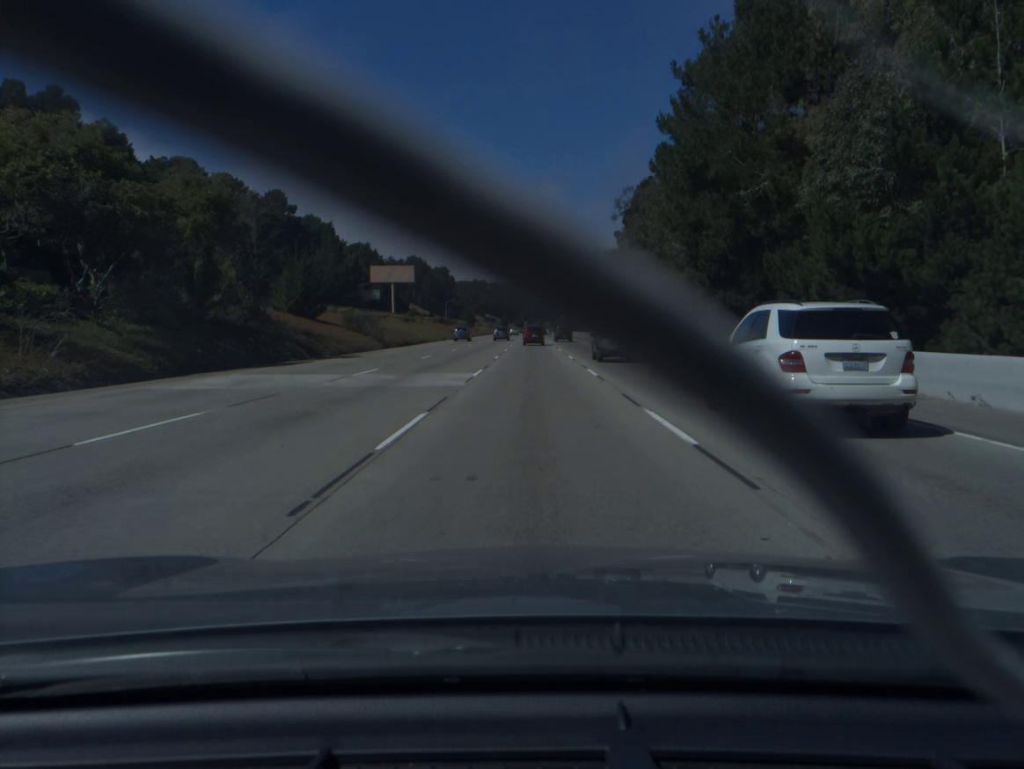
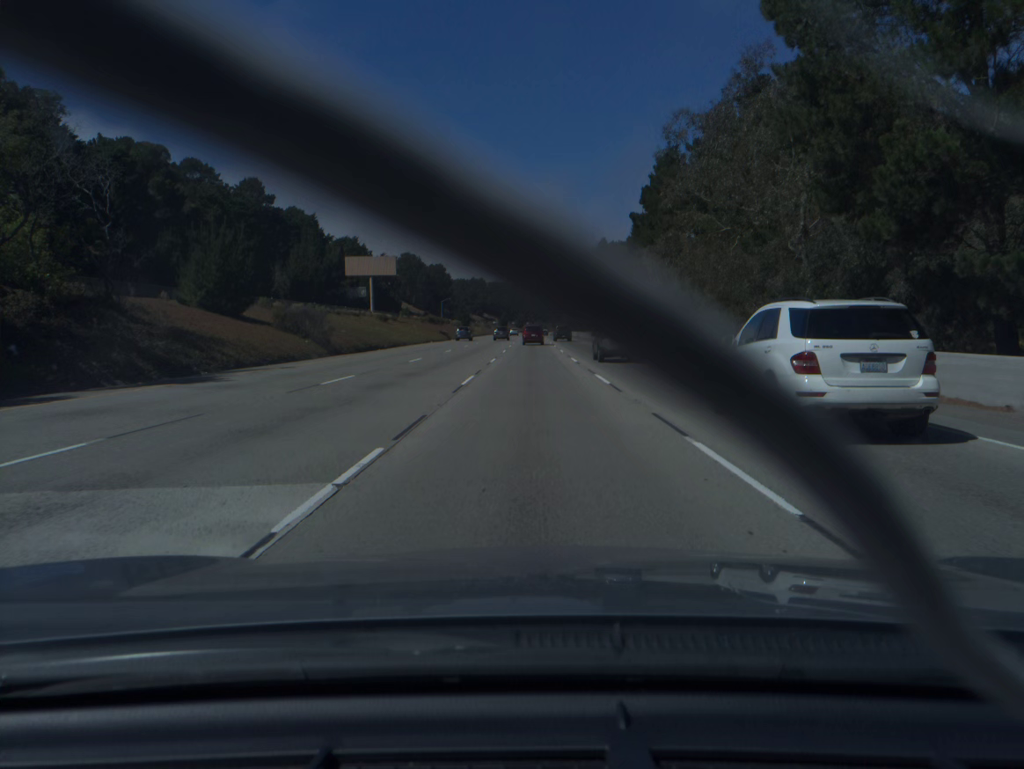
(0.0, +18.3) m; 0°
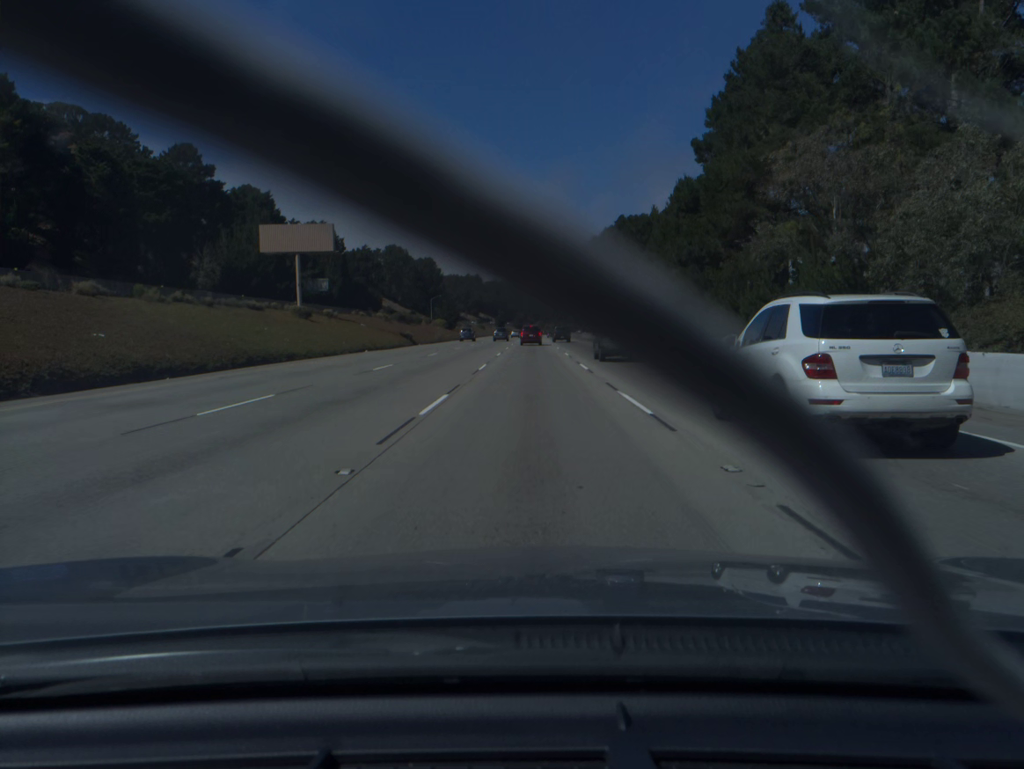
(0.0, +36.6) m; 0°
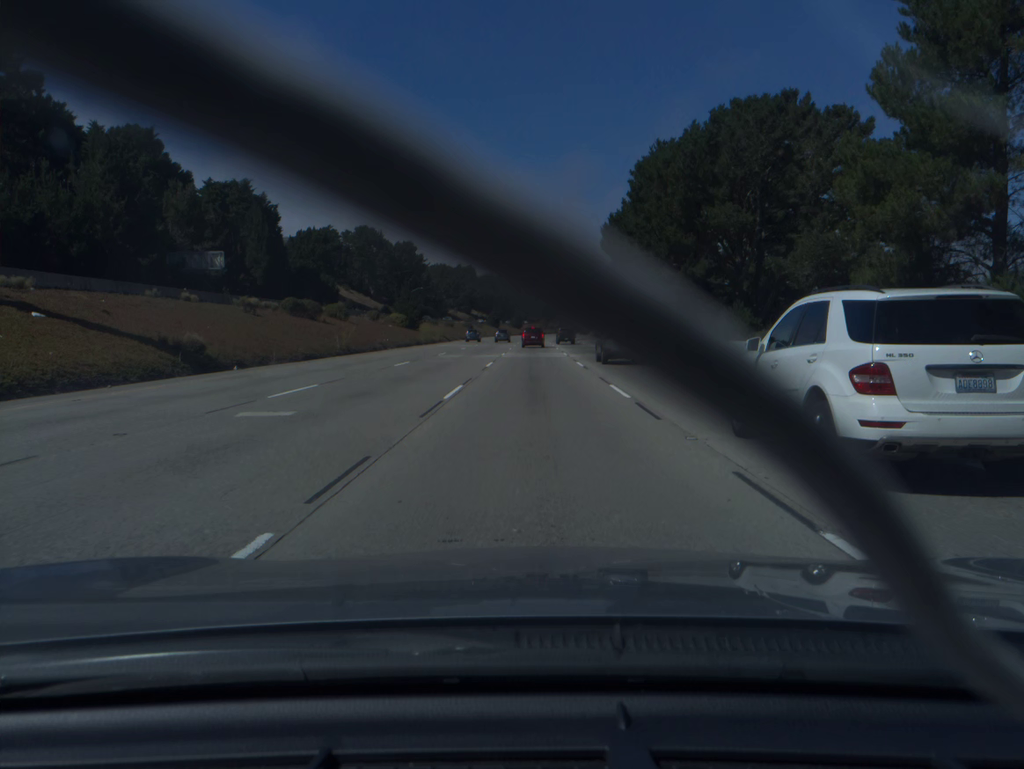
(-0.1, +55.0) m; 0°
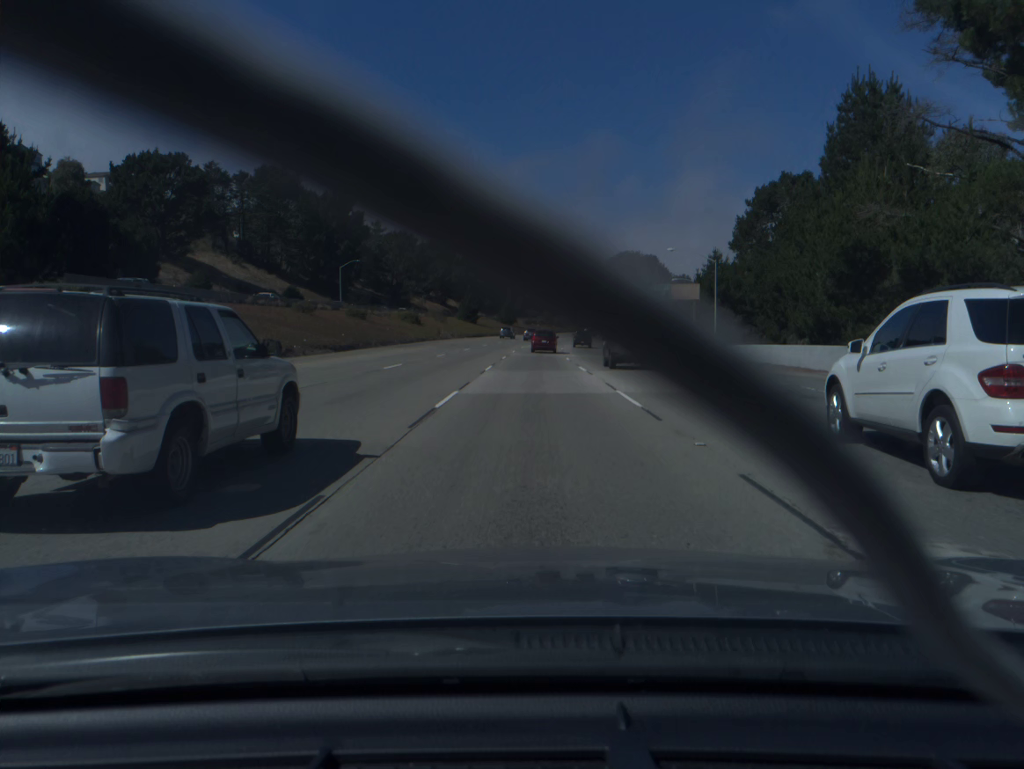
(+0.2, +89.6) m; 0°
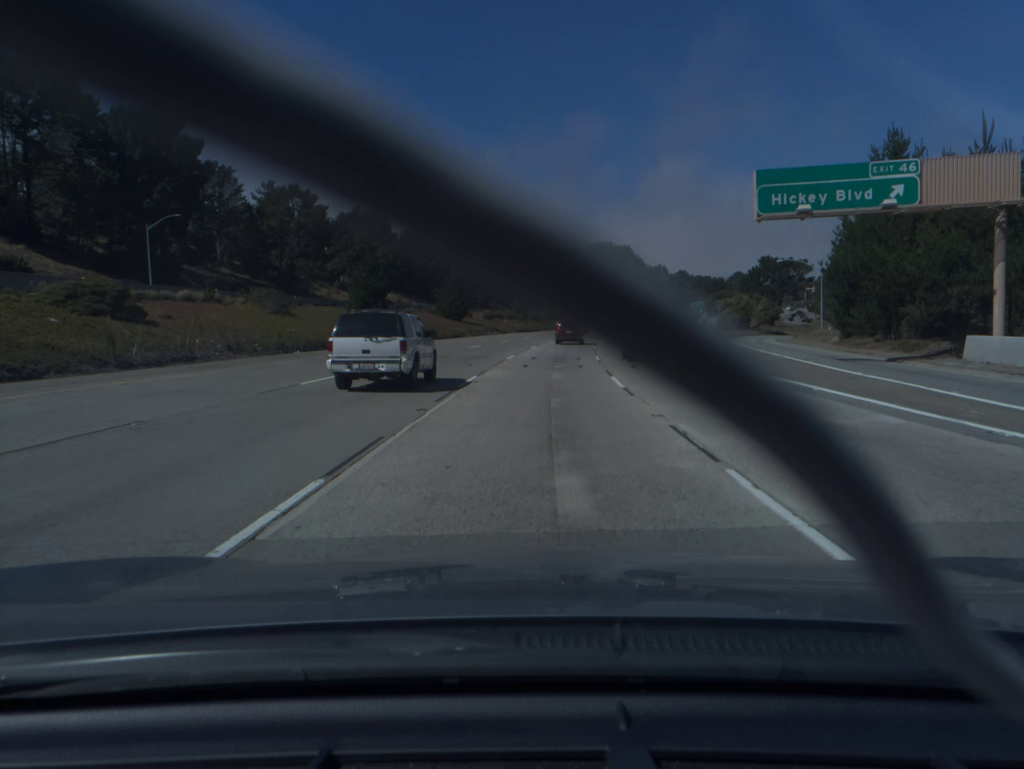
(+0.7, +69.2) m; +2°
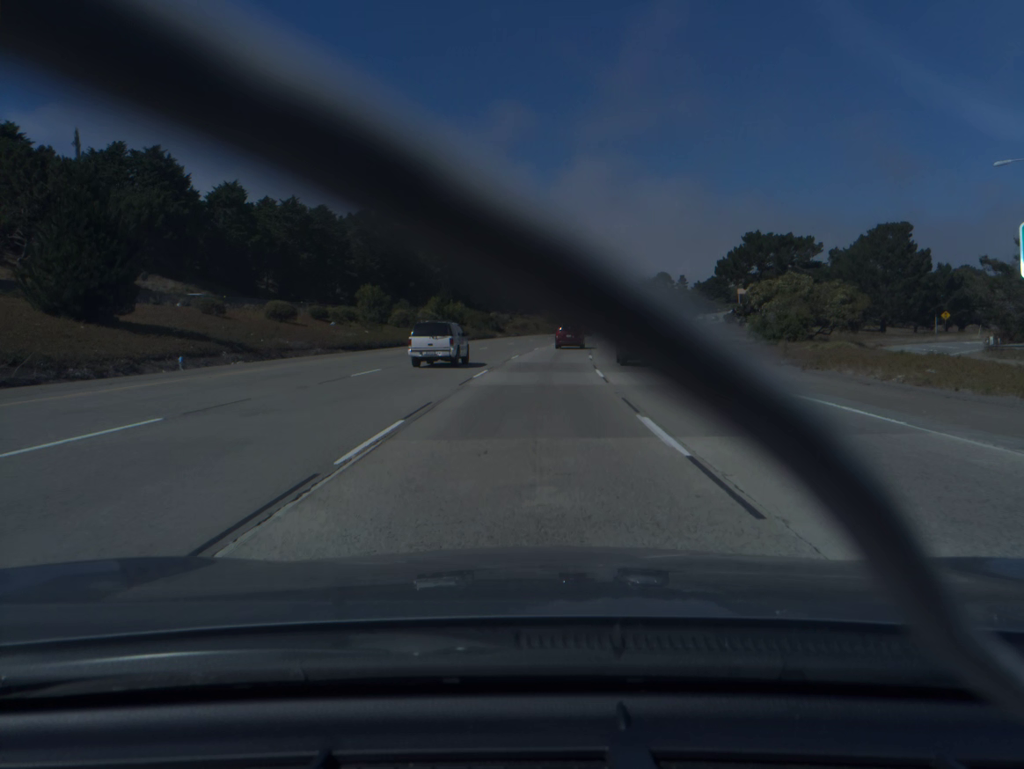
(+3.9, +67.6) m; +7°
